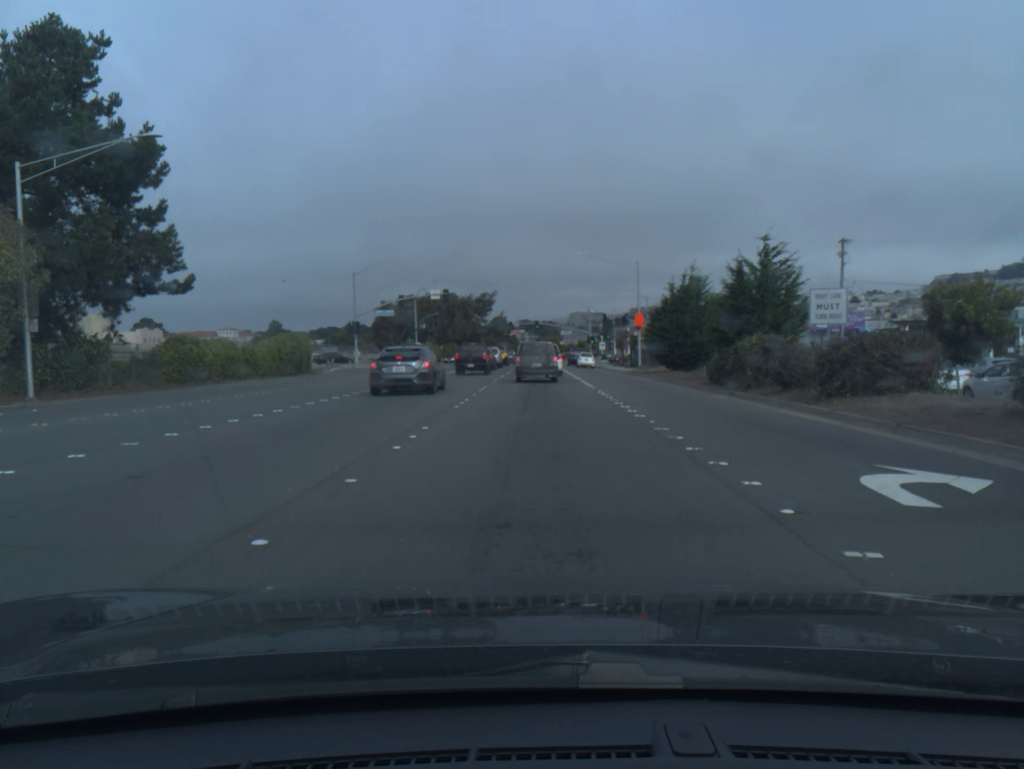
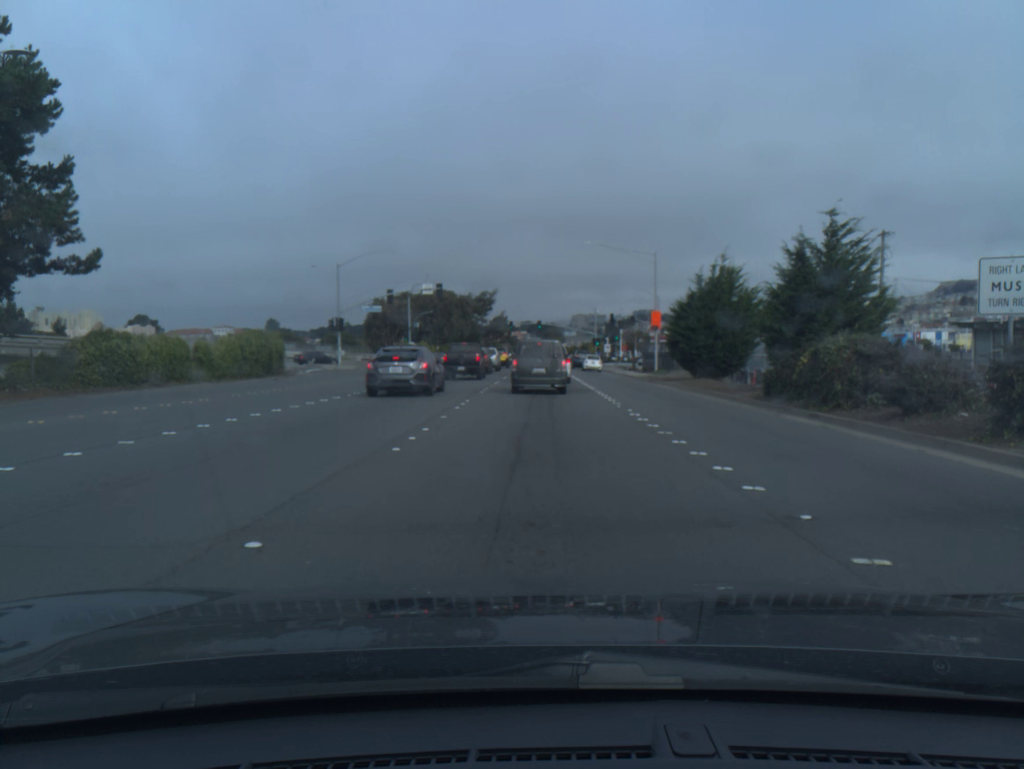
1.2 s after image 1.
(0.0, +7.6) m; 0°
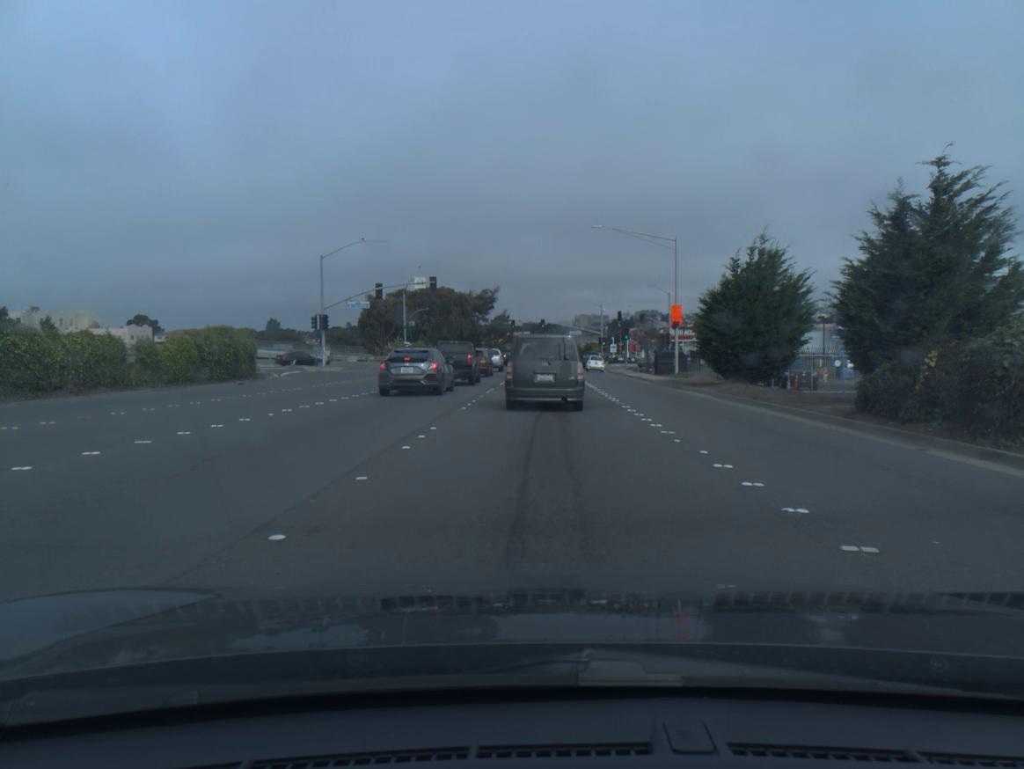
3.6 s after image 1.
(0.0, +7.3) m; 0°
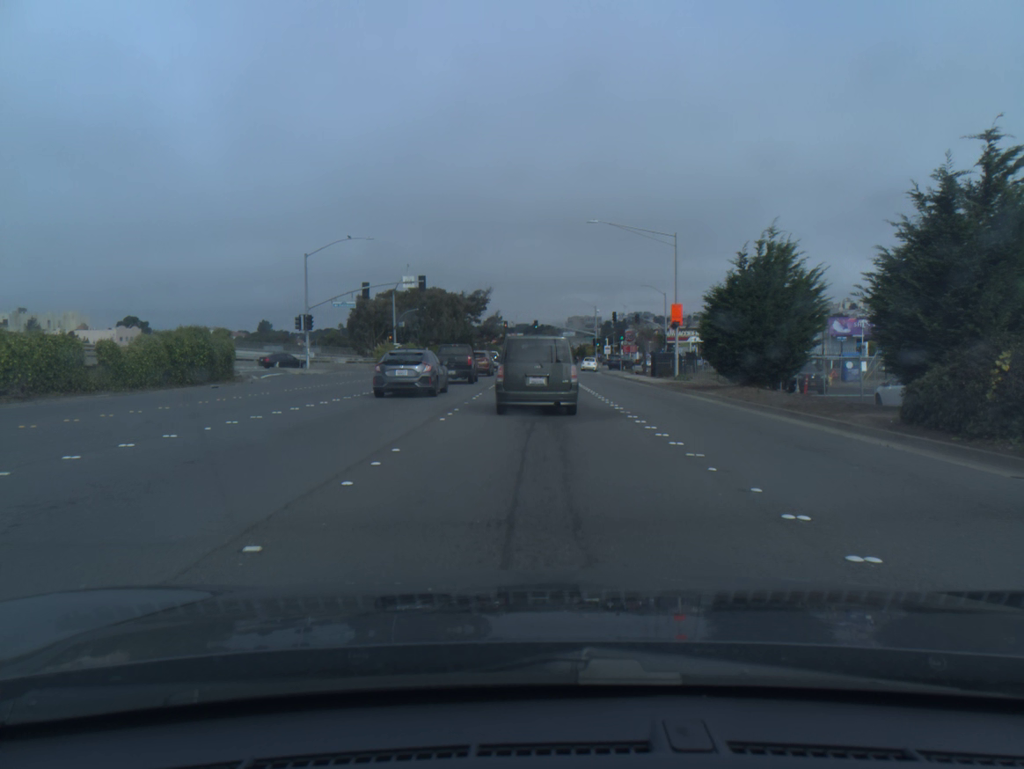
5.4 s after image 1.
(0.0, +2.6) m; +1°
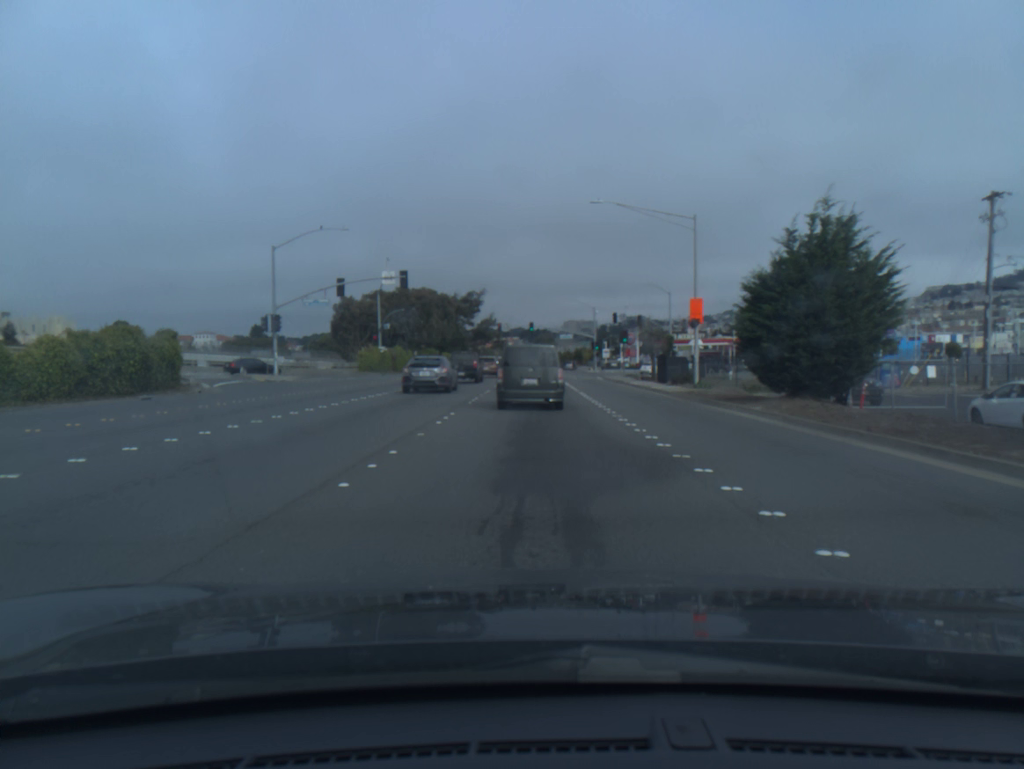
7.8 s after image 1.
(0.0, +6.9) m; -1°
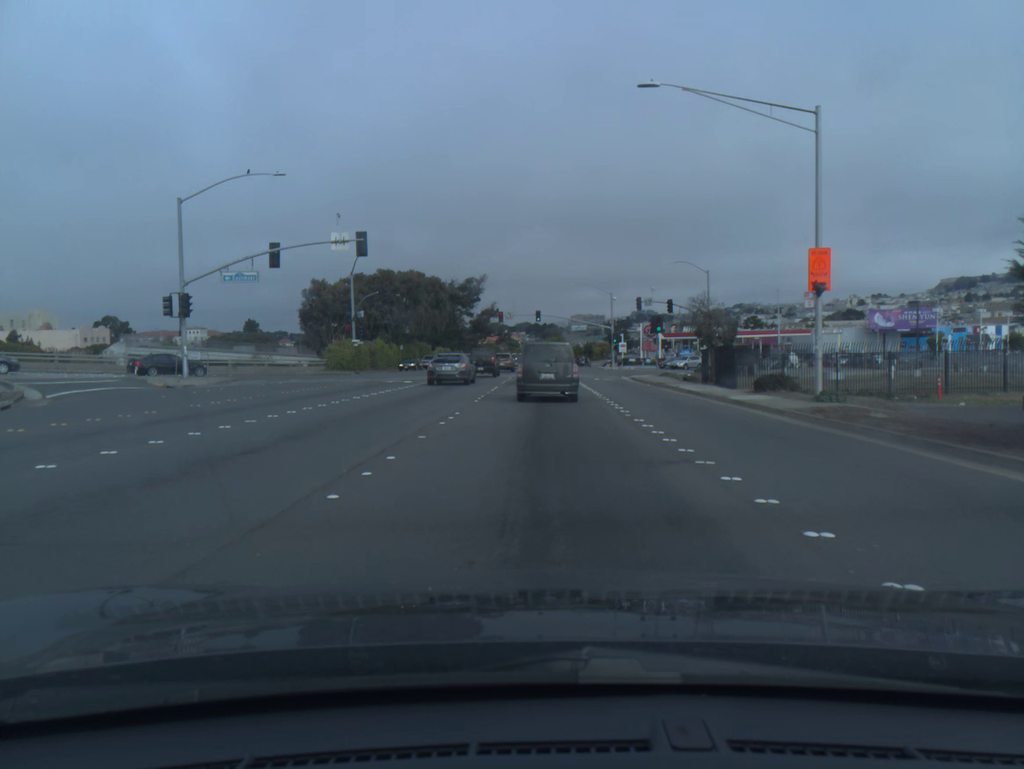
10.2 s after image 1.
(0.0, +15.4) m; 0°
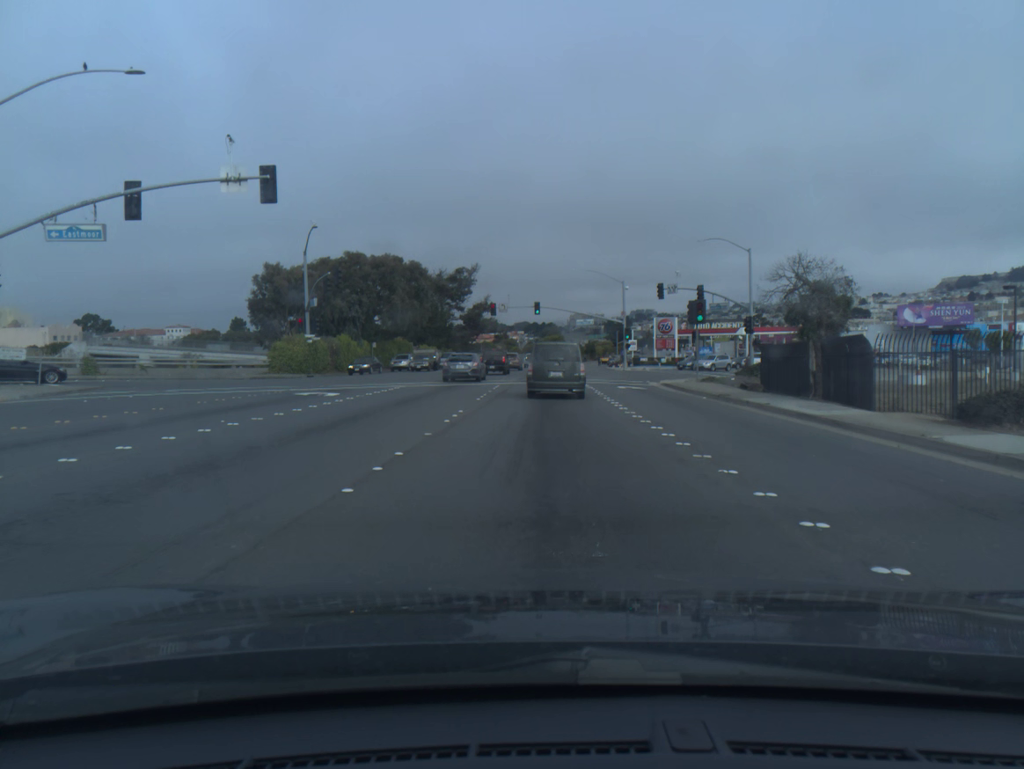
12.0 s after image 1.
(0.0, +14.4) m; 0°
